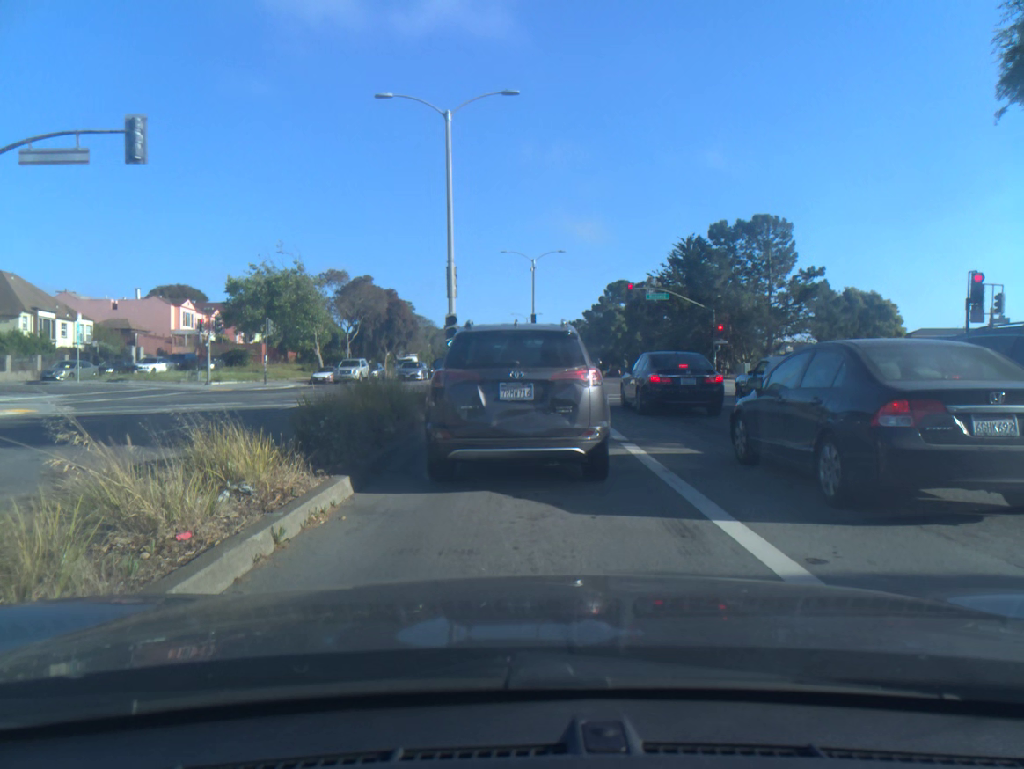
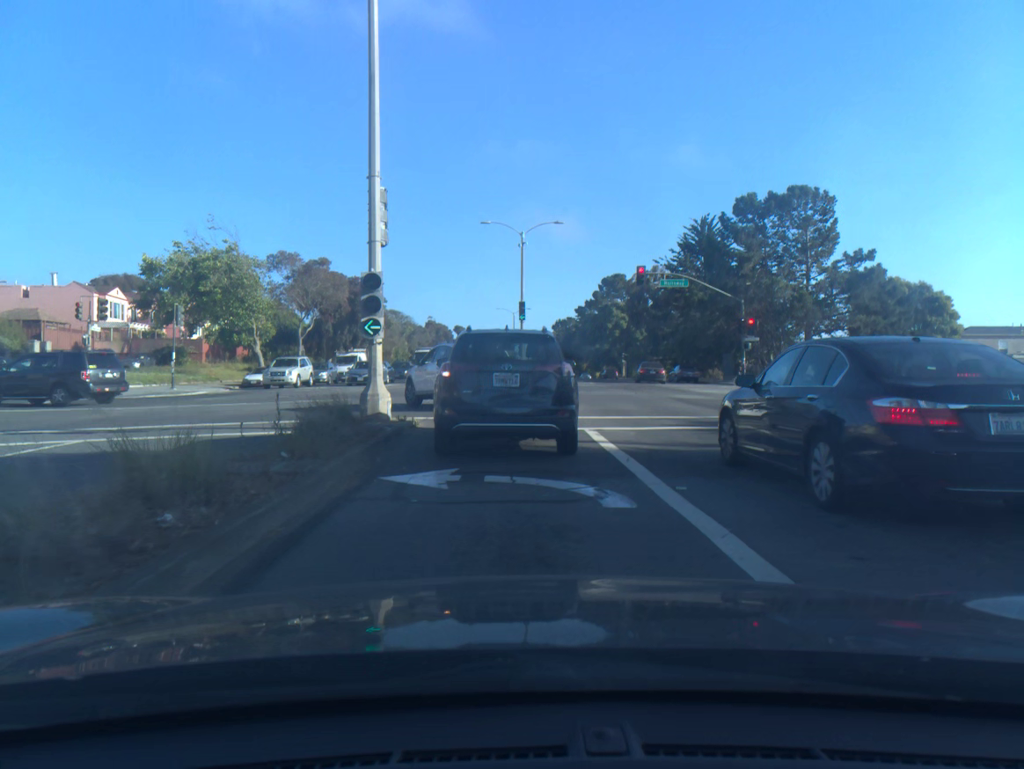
(+0.2, +11.2) m; +1°
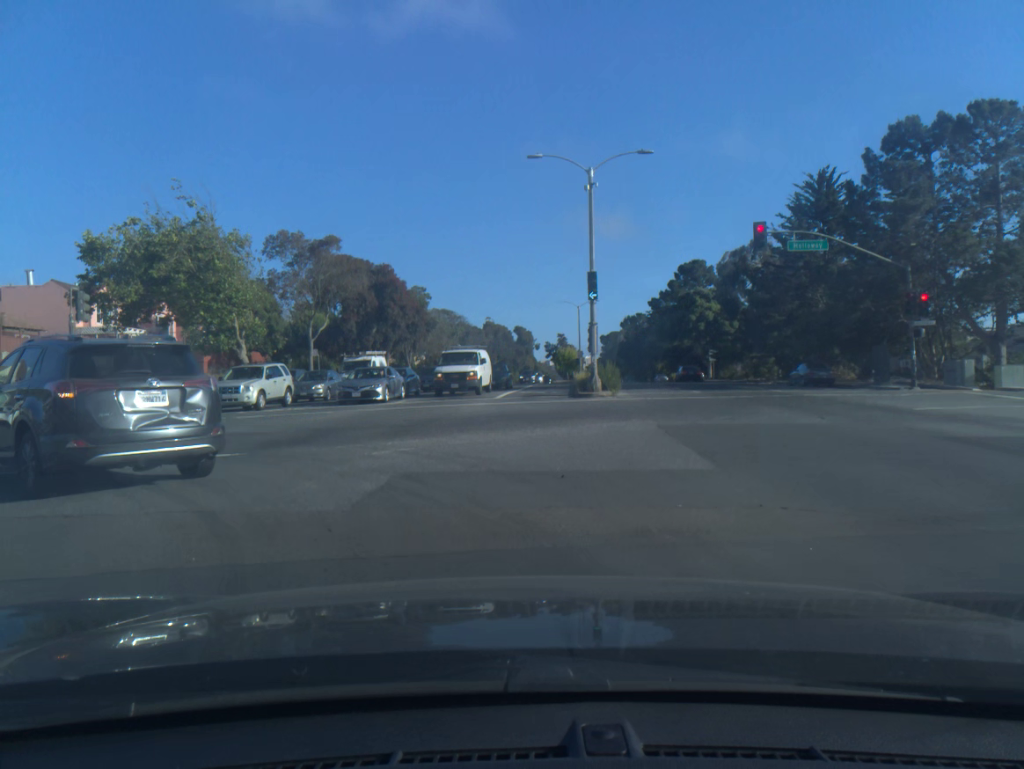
(-0.1, +14.7) m; -9°
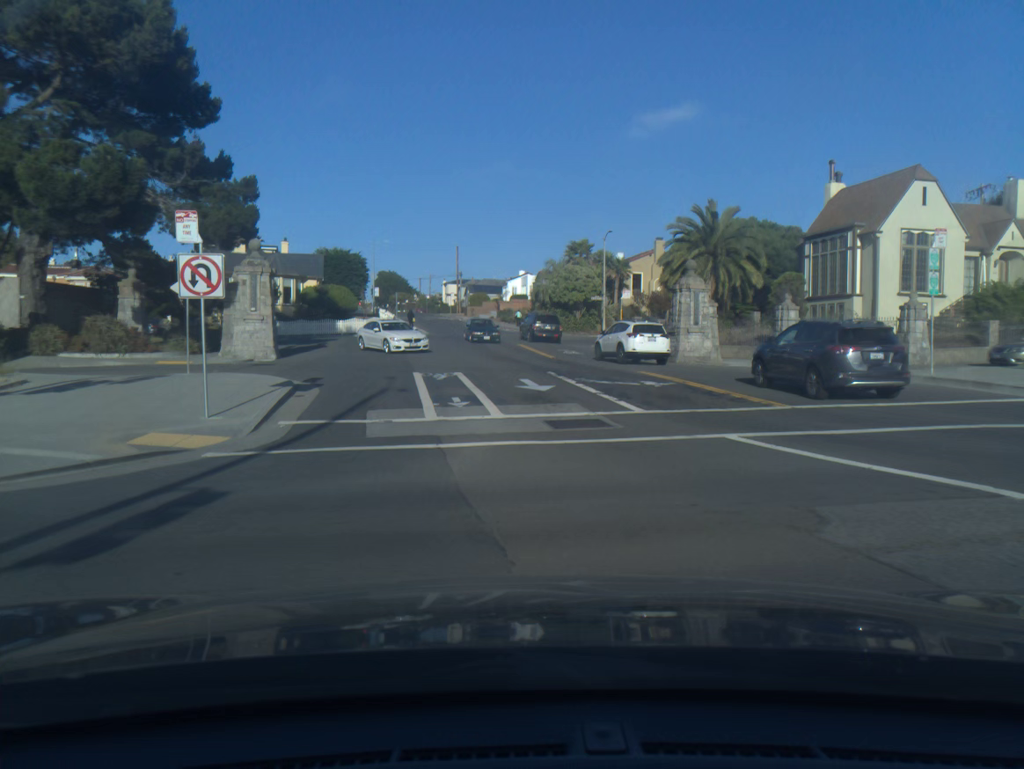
(-4.8, +5.0) m; -92°
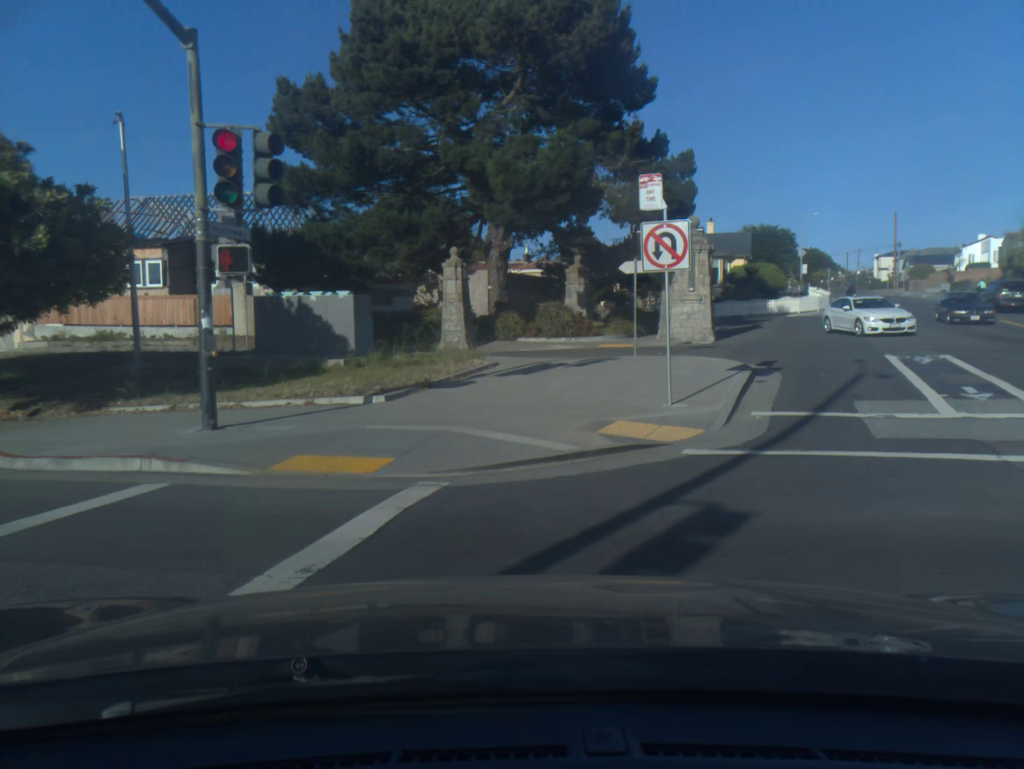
(-0.6, +2.4) m; -26°
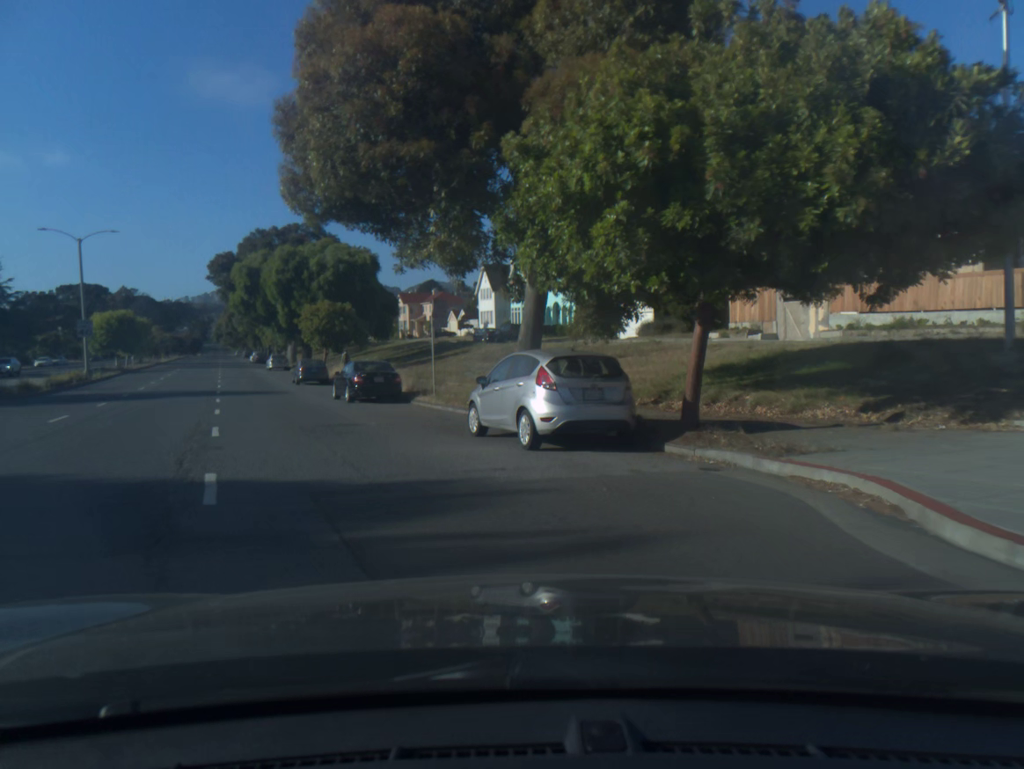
(-2.7, +5.8) m; -39°
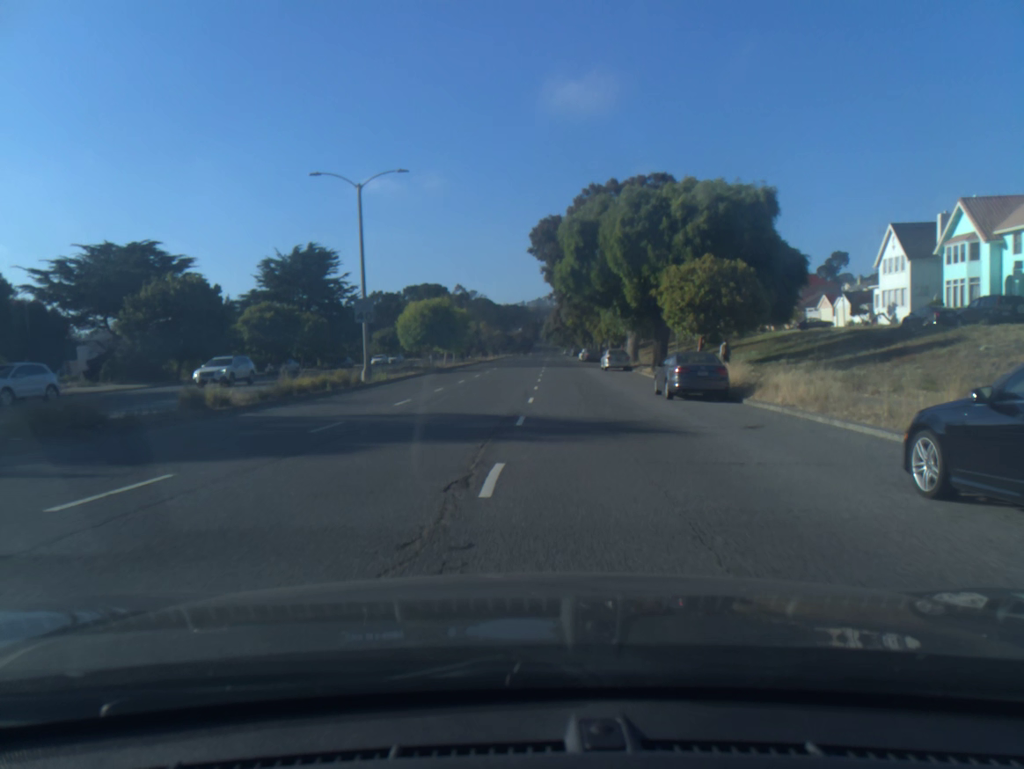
(-5.4, +21.4) m; -18°
